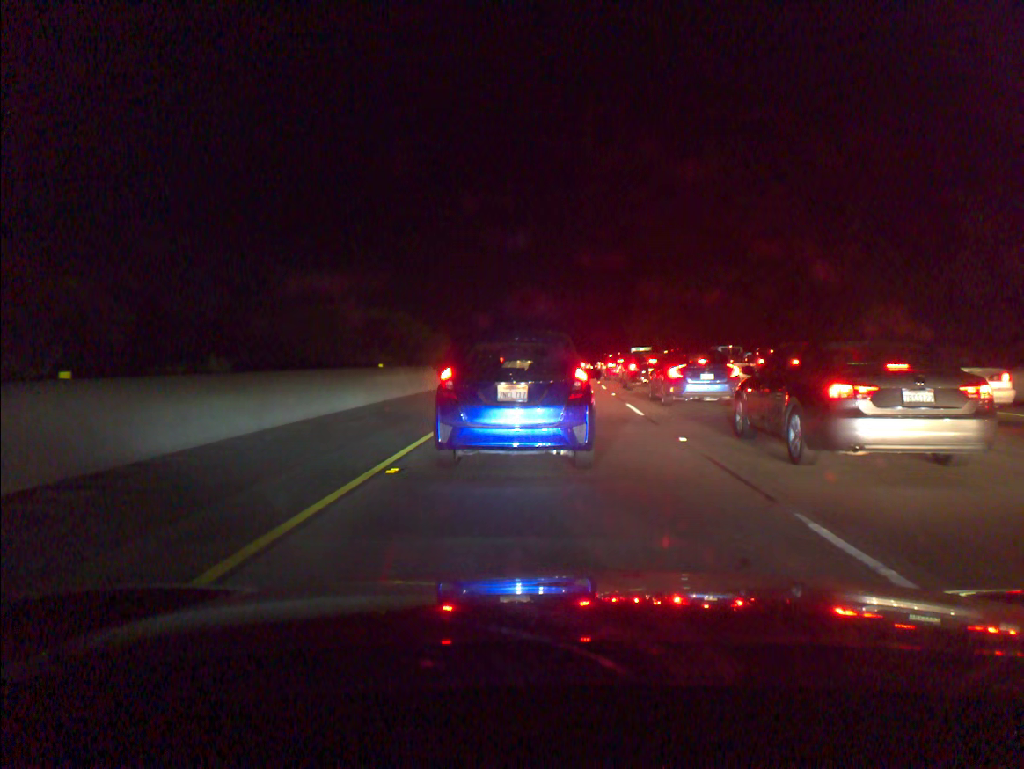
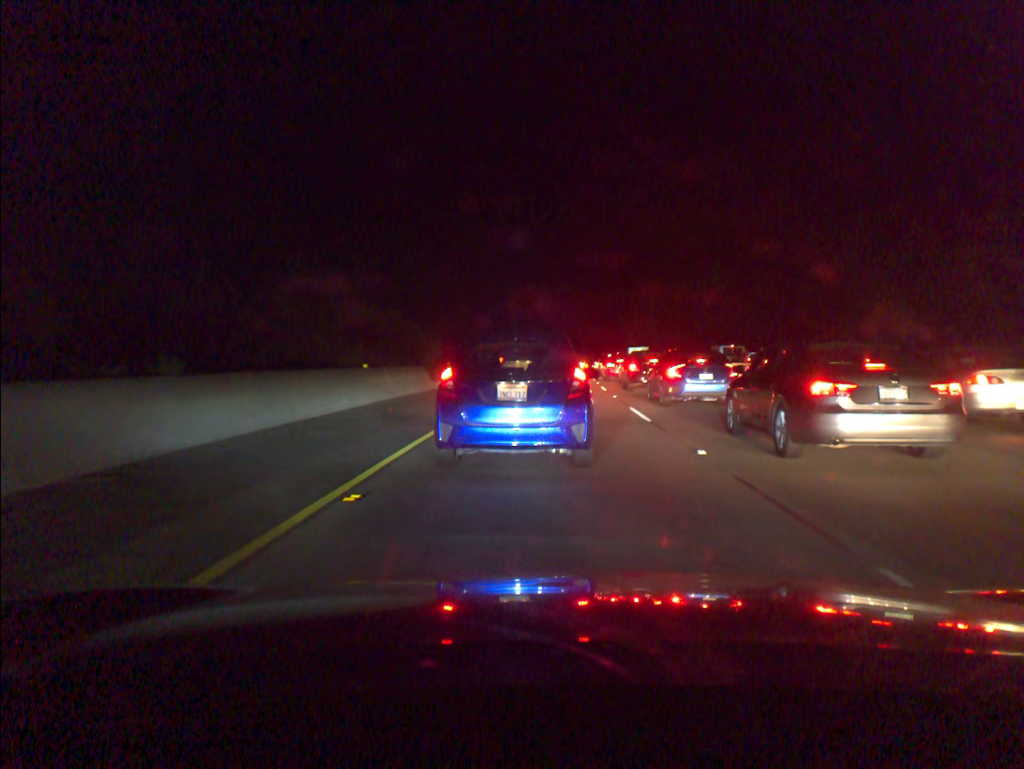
(0.0, +1.6) m; 0°
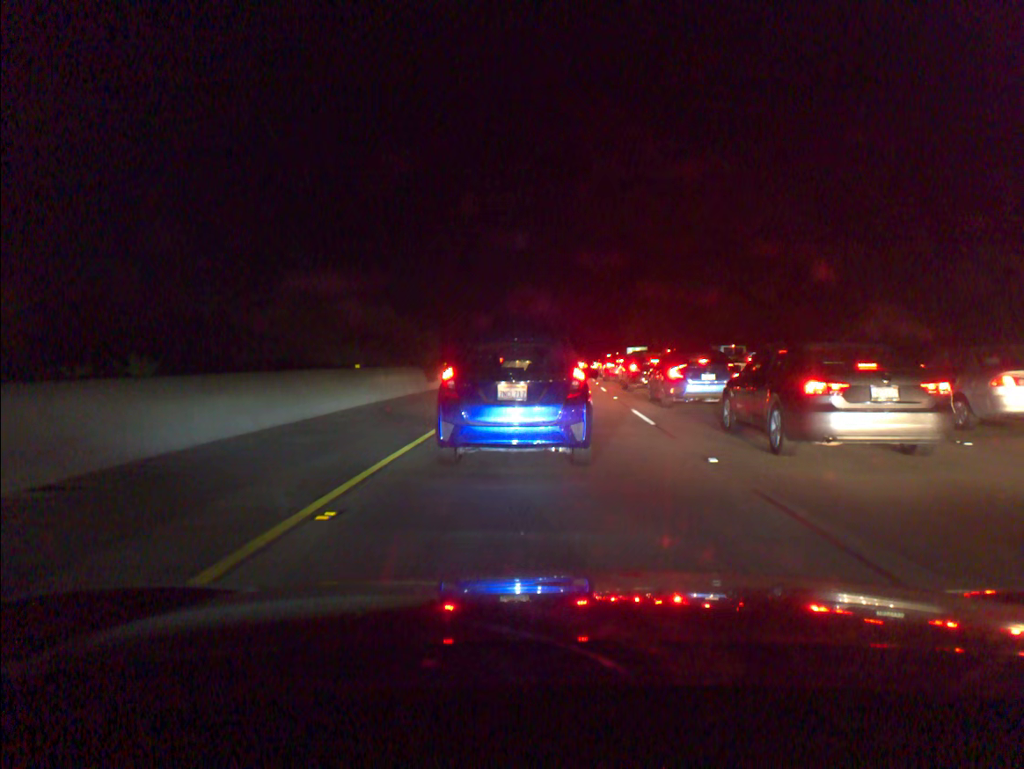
(0.0, +0.7) m; 0°
